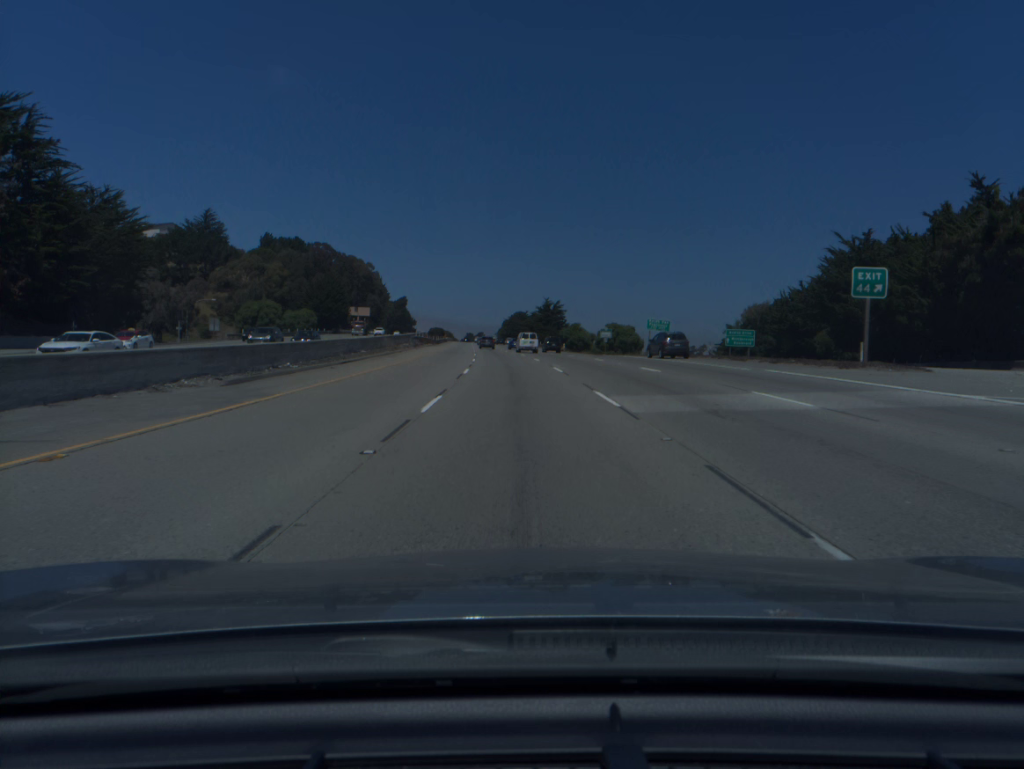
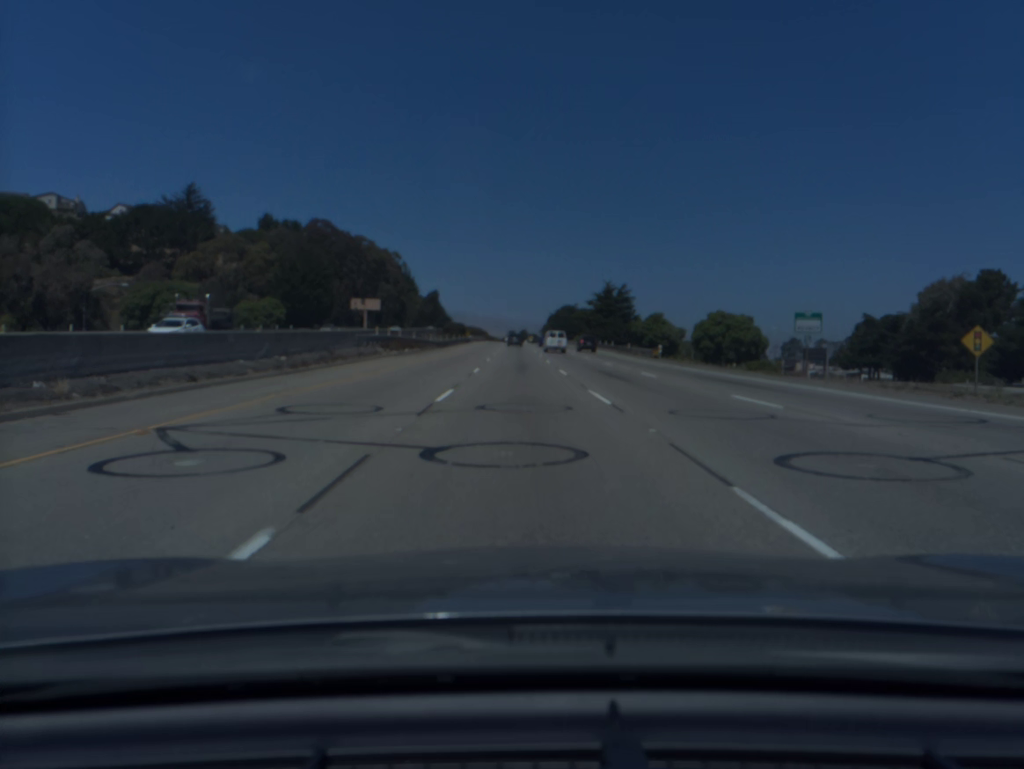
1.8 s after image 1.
(-1.7, +56.4) m; -3°
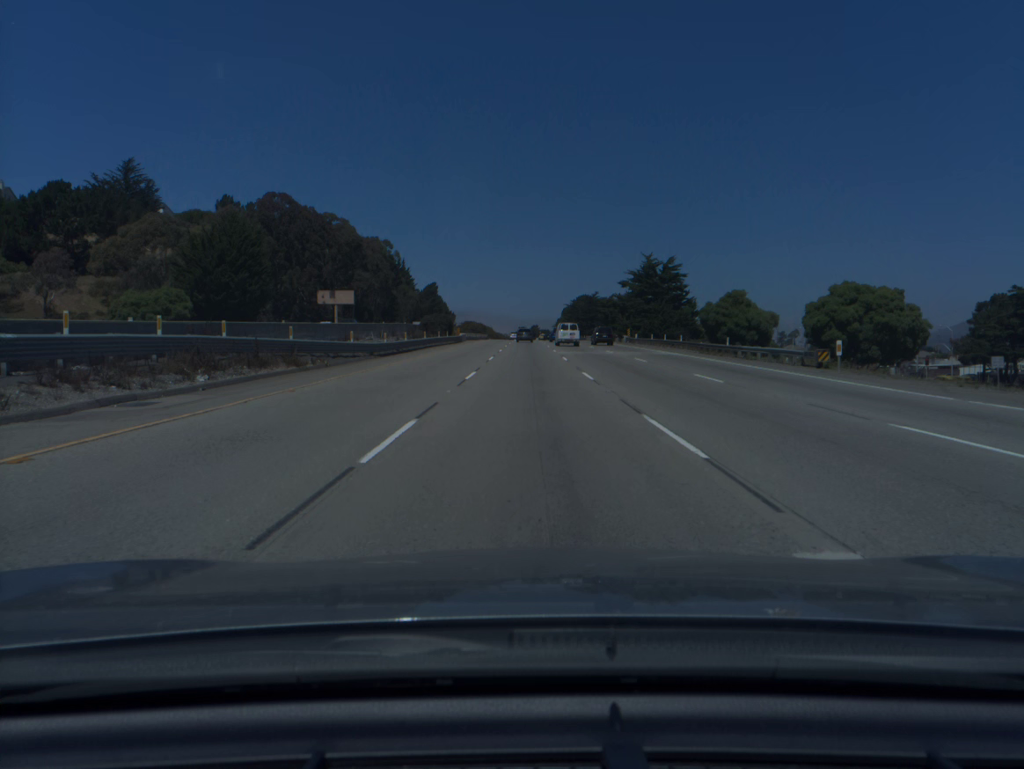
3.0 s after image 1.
(-0.3, +37.5) m; -1°
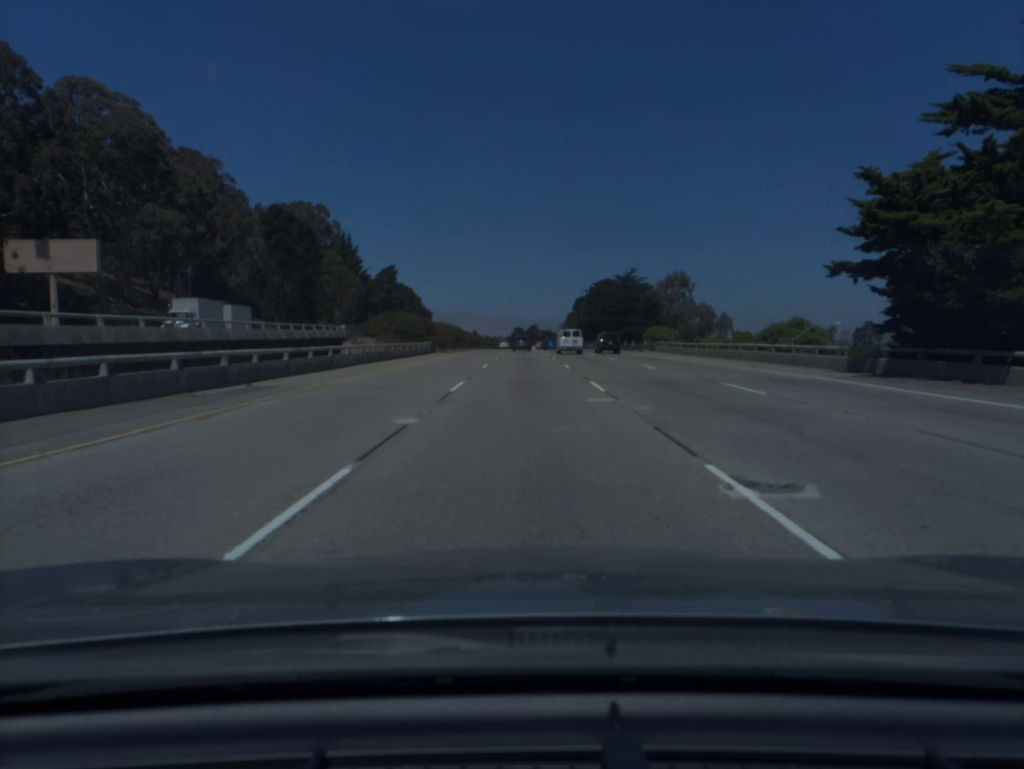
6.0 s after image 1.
(+0.3, +91.9) m; 0°
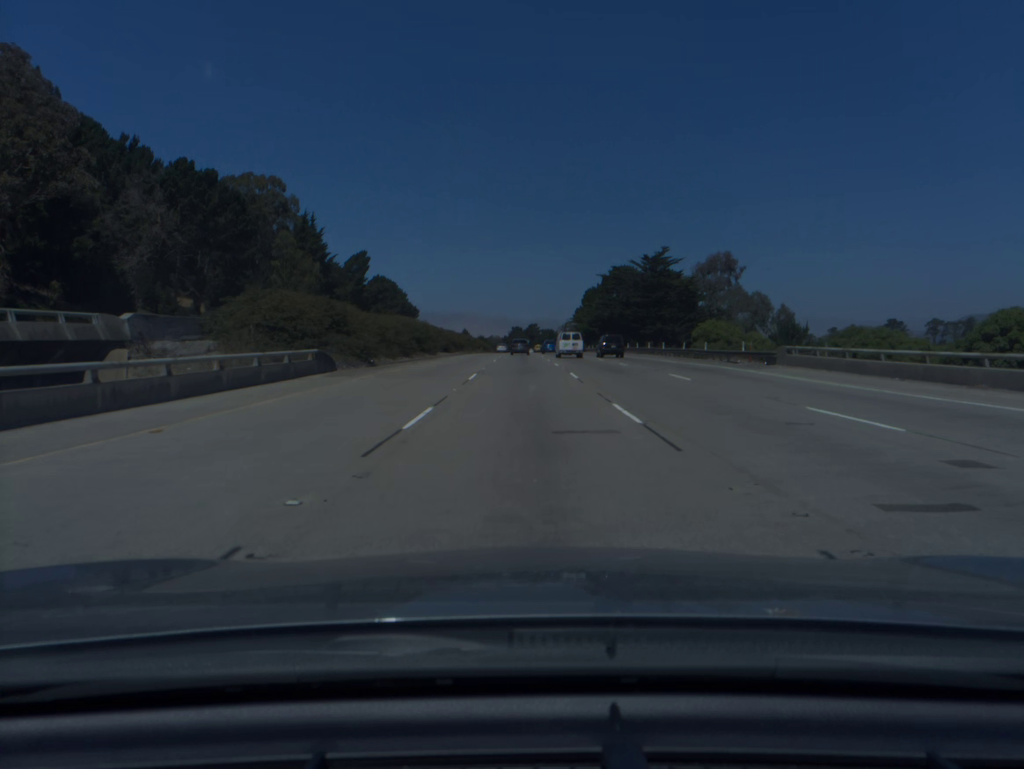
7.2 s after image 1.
(0.0, +36.3) m; 0°
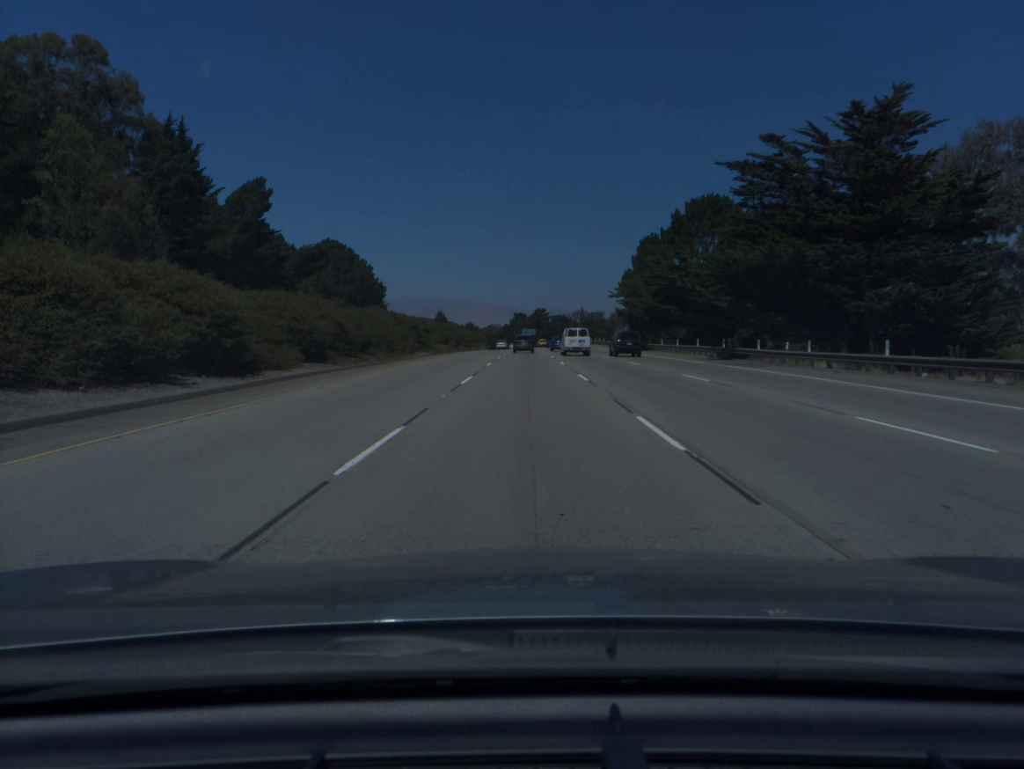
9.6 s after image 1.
(-0.3, +72.5) m; 0°
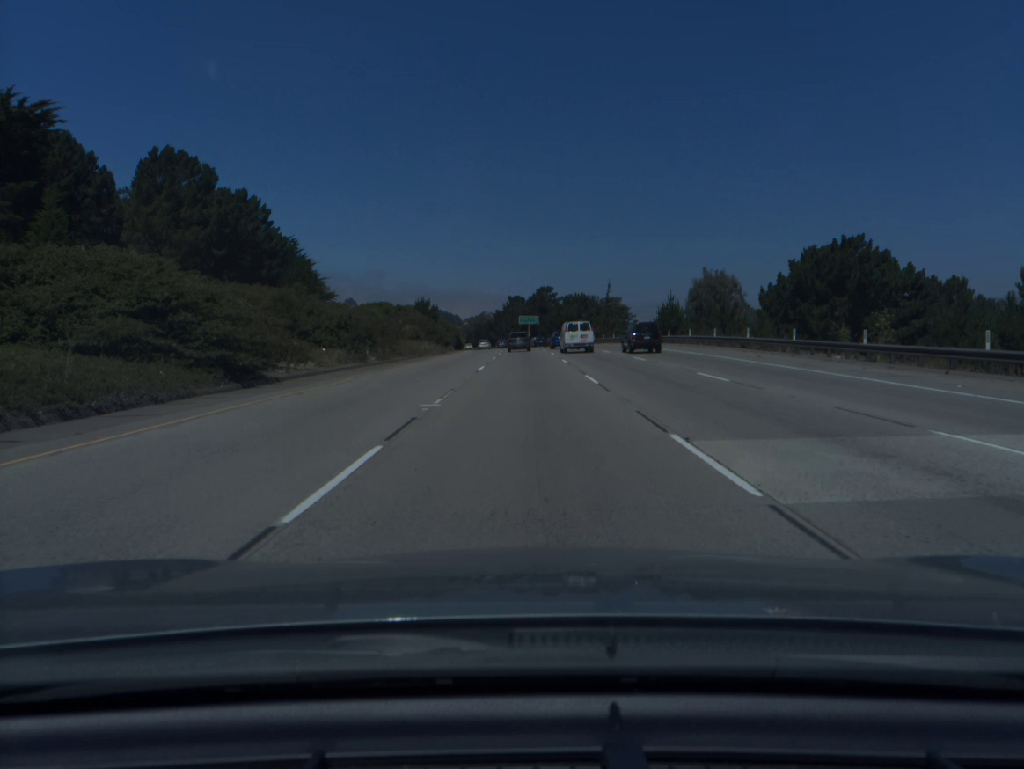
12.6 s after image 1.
(+0.1, +89.8) m; 0°
